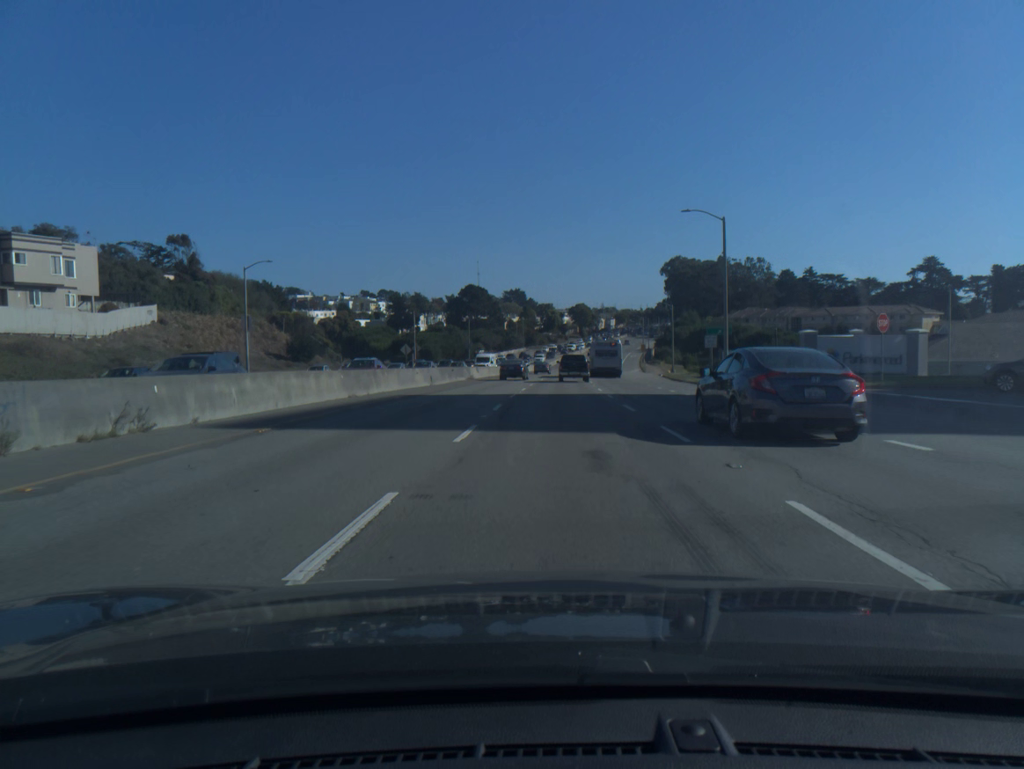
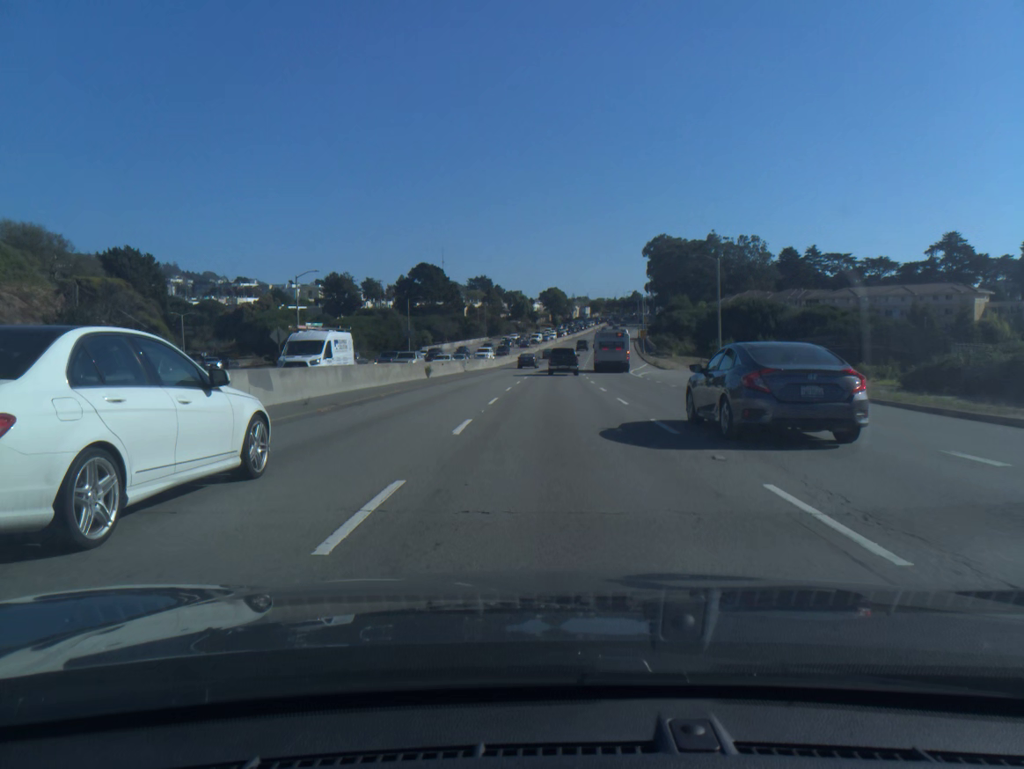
(+0.8, +43.6) m; +2°
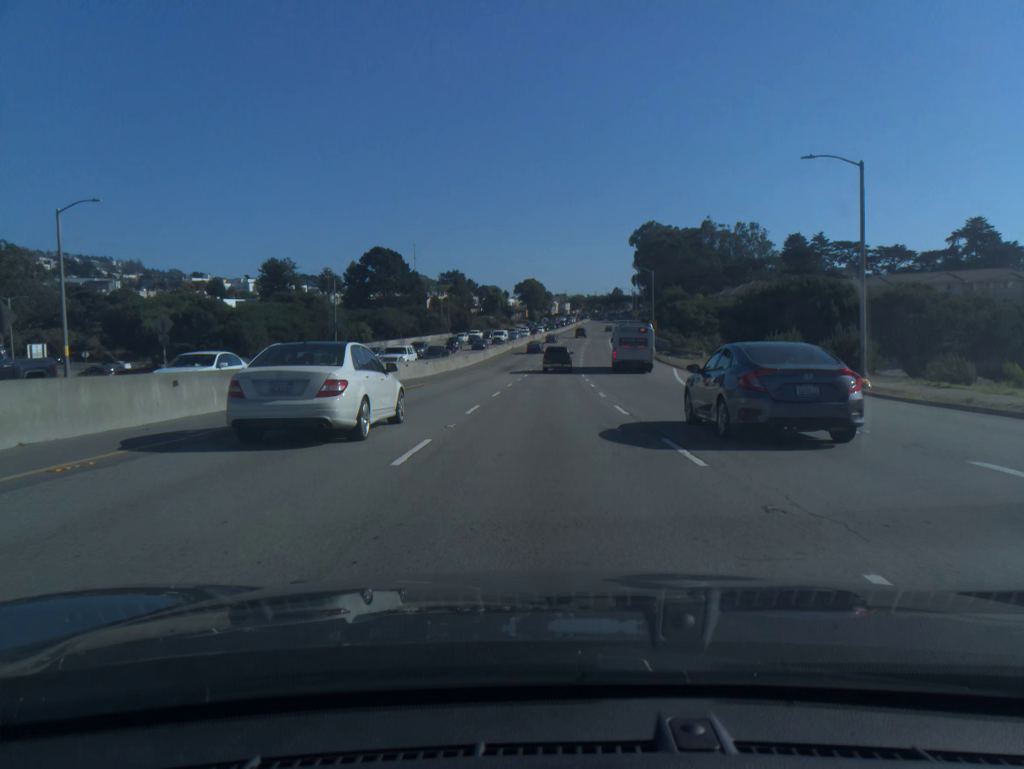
(+0.4, +32.9) m; +2°
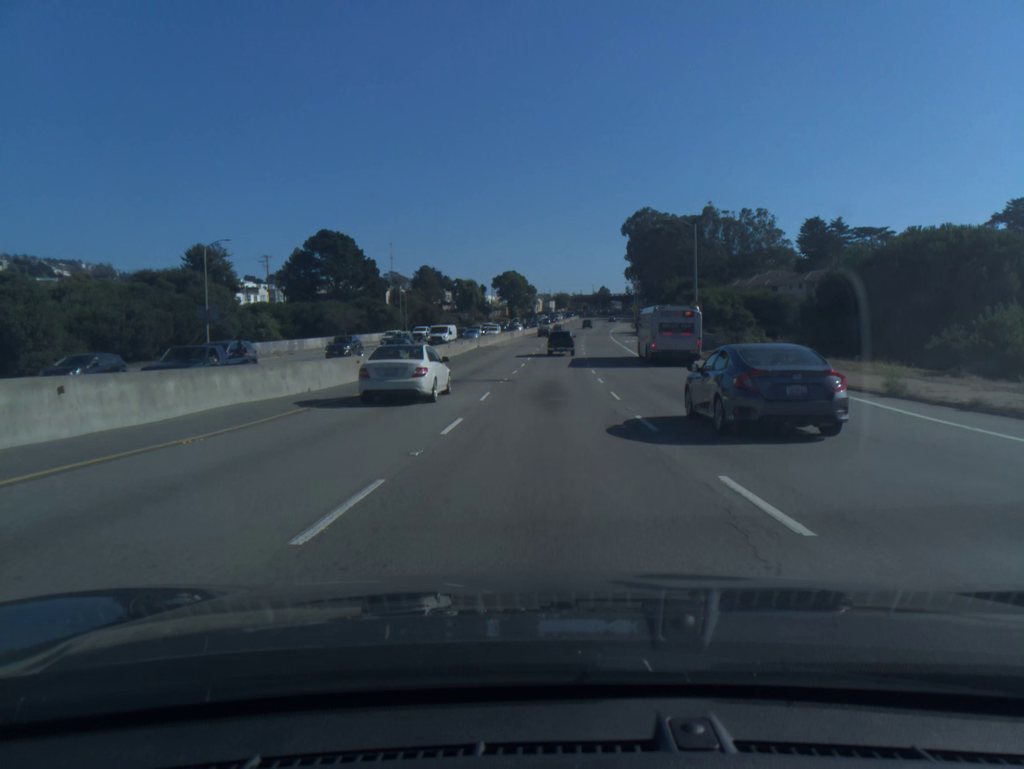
(+0.4, +33.1) m; +1°
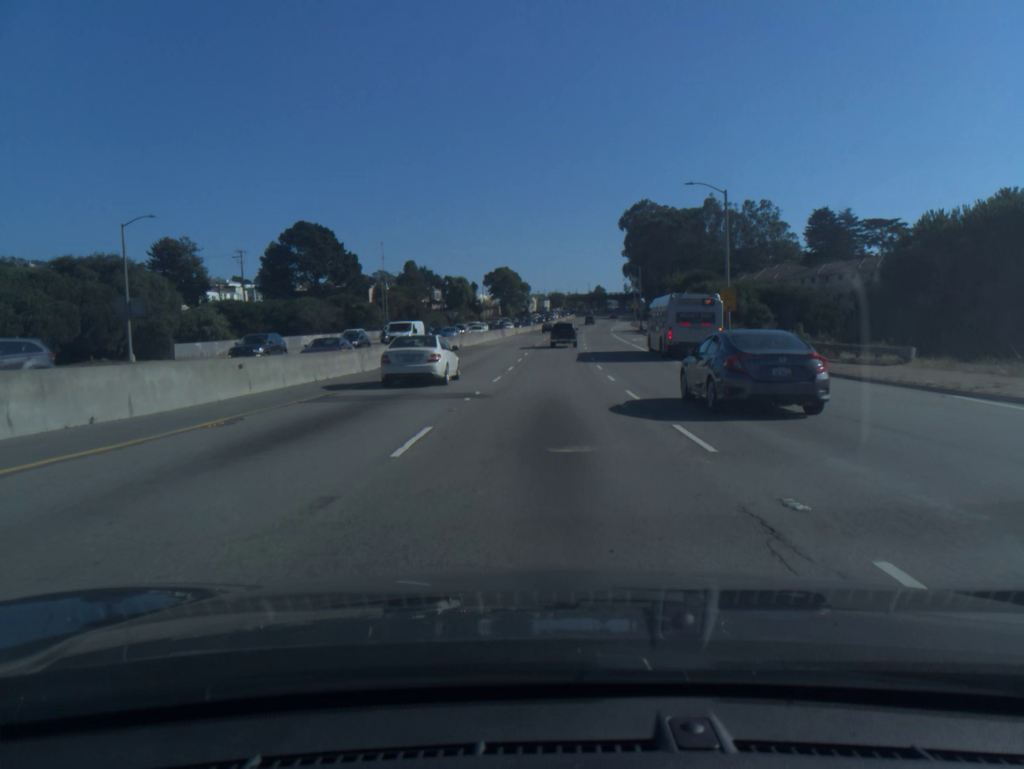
(0.0, +11.2) m; 0°
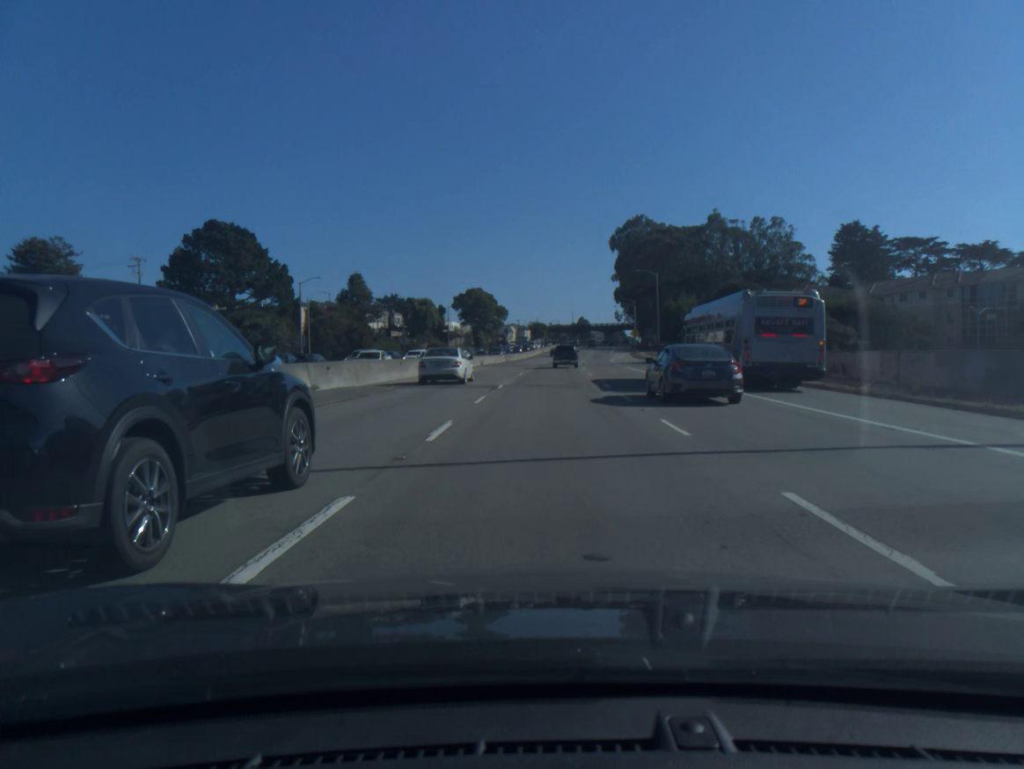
(+0.4, +34.1) m; +1°
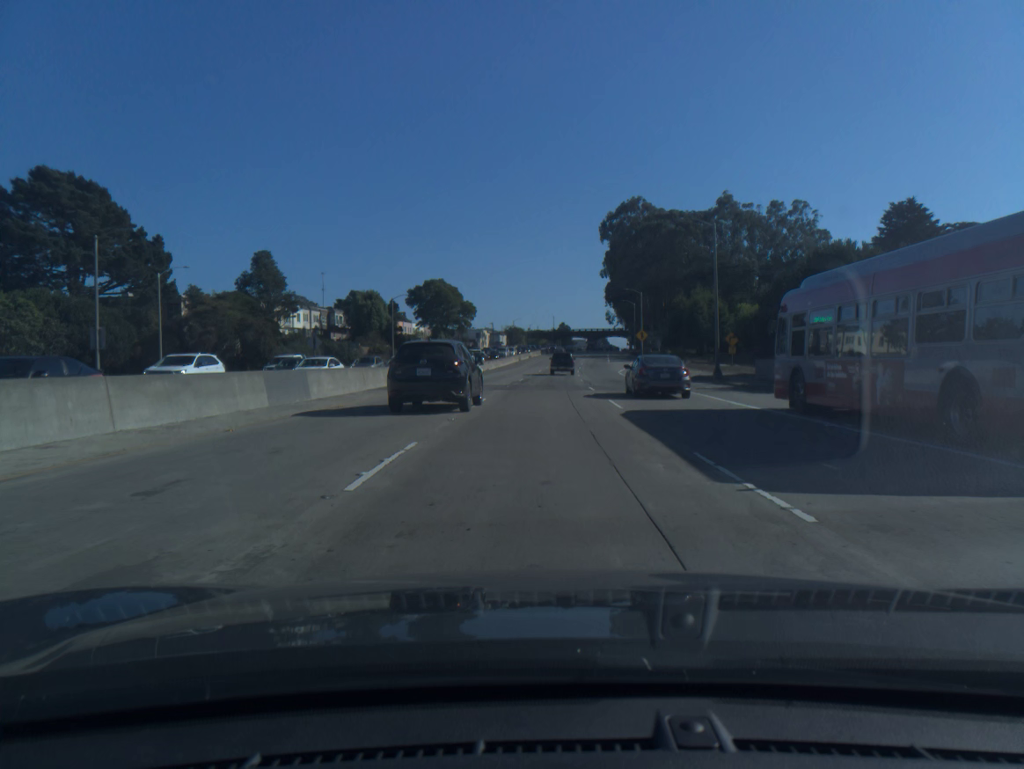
(+0.5, +34.7) m; +2°
